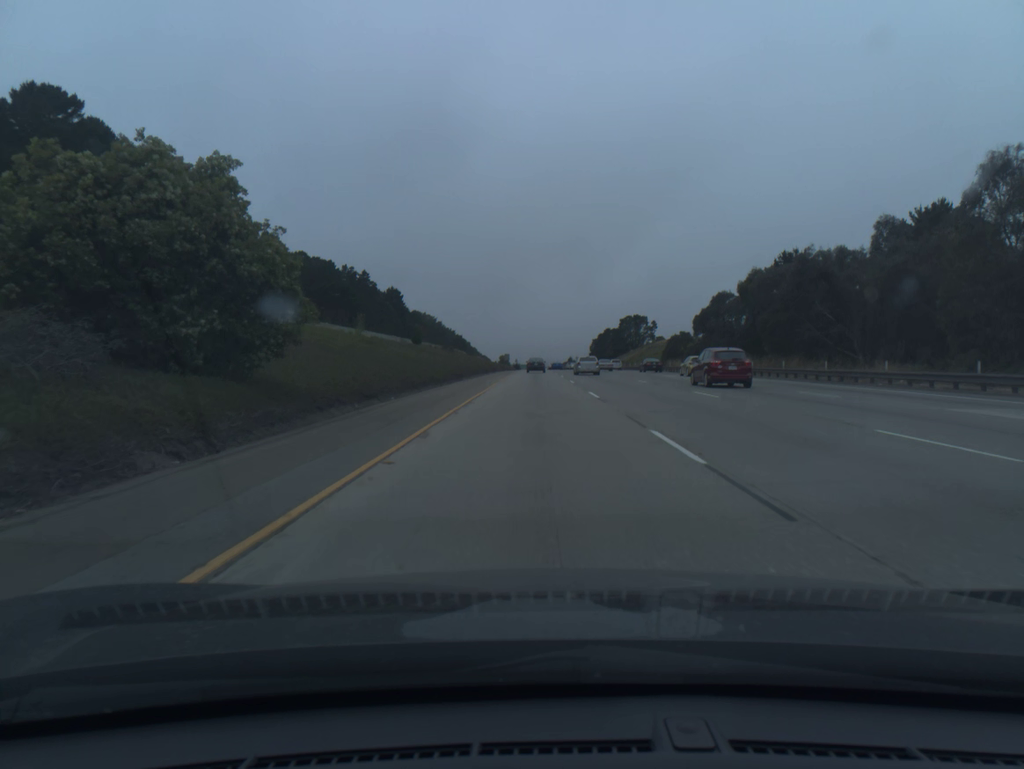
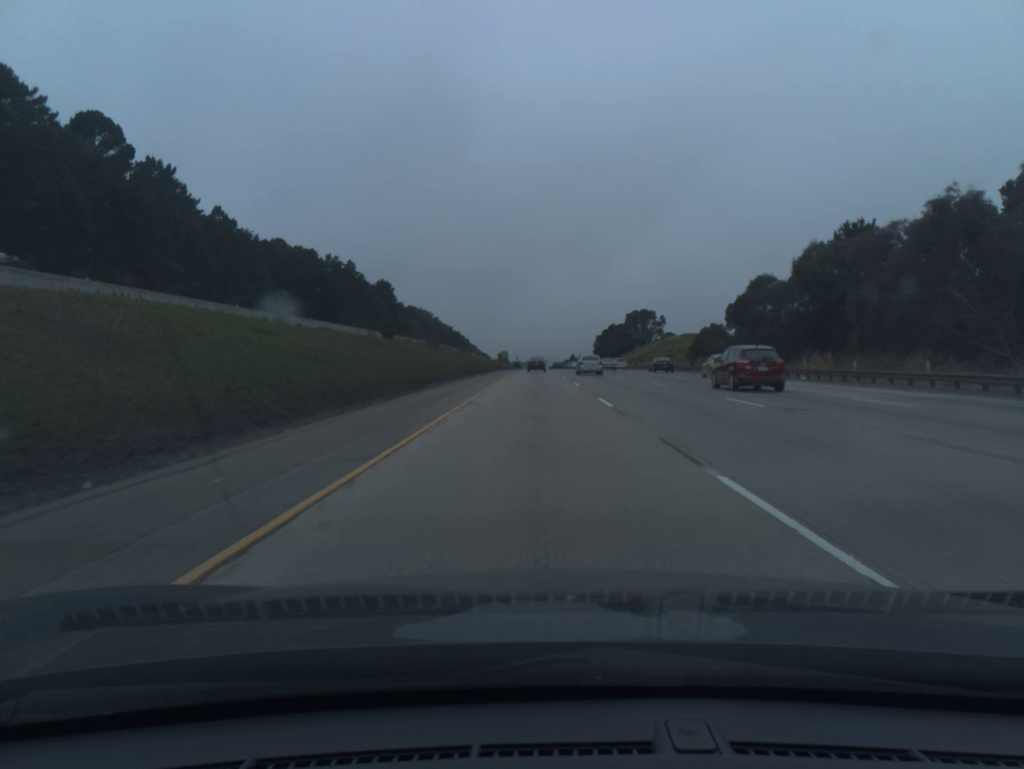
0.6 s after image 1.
(0.0, +19.2) m; 0°
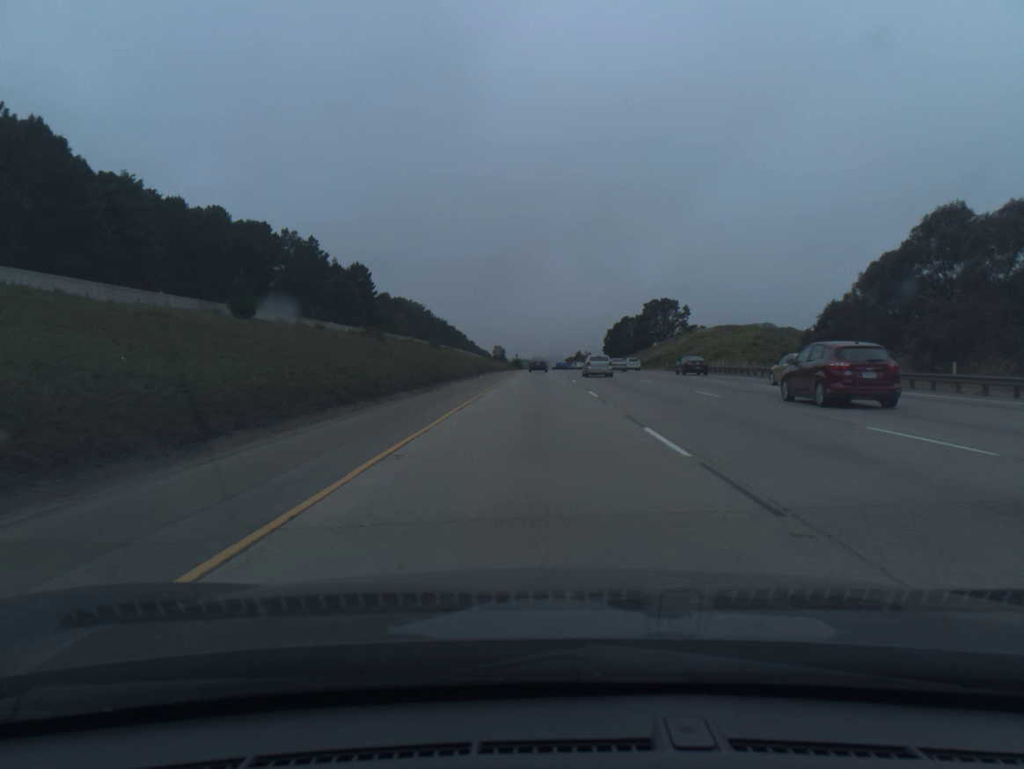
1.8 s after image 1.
(-0.1, +38.6) m; 0°
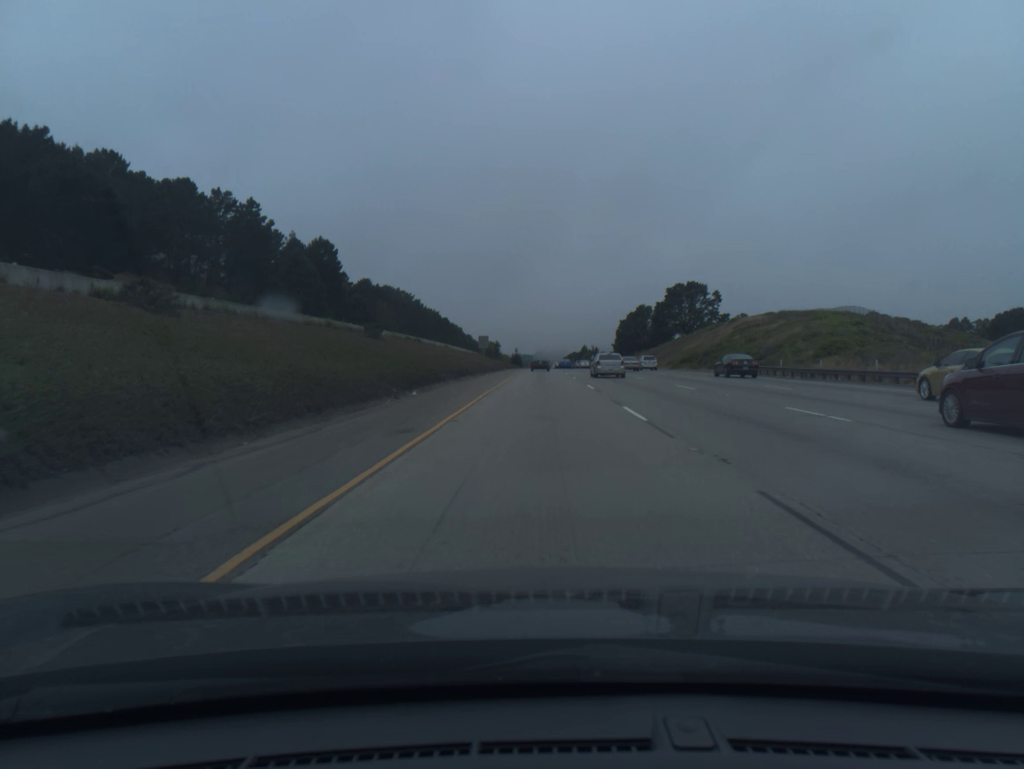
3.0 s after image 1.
(-0.1, +38.8) m; 0°
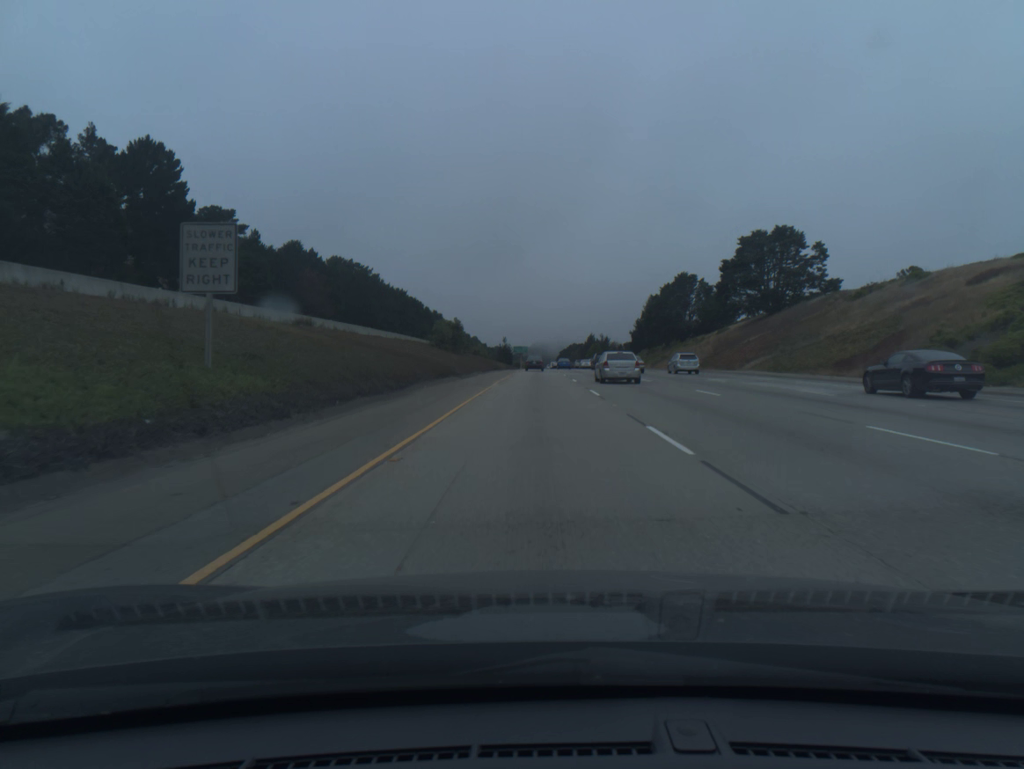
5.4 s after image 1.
(+0.4, +78.0) m; 0°
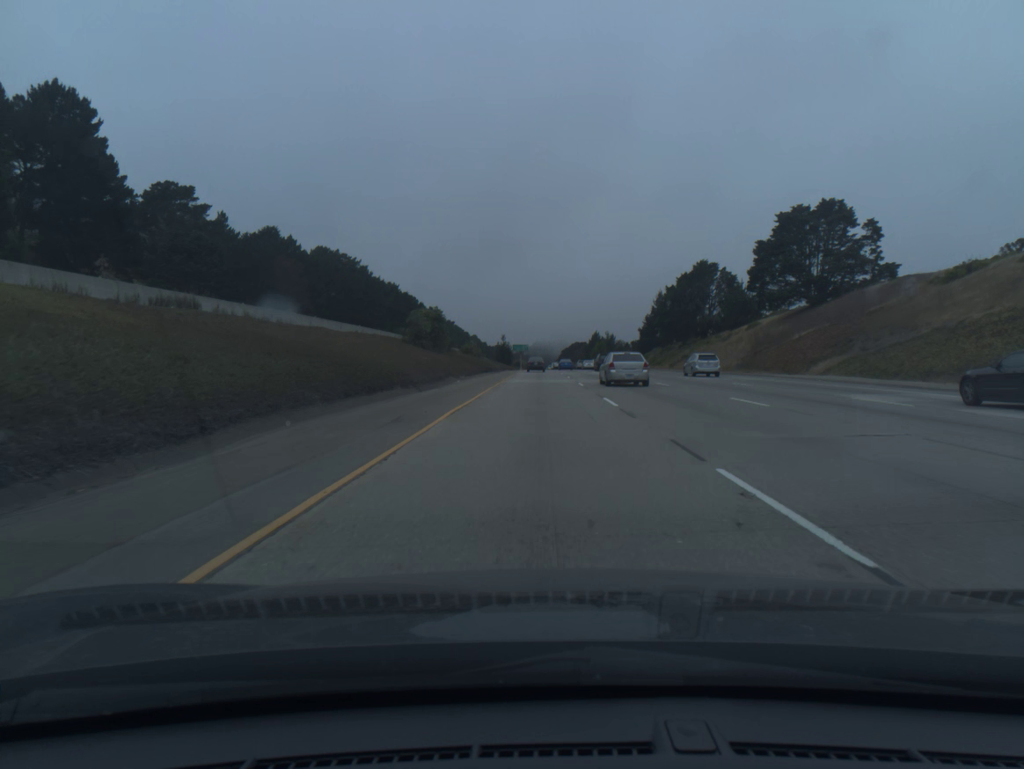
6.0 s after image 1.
(0.0, +19.6) m; 0°
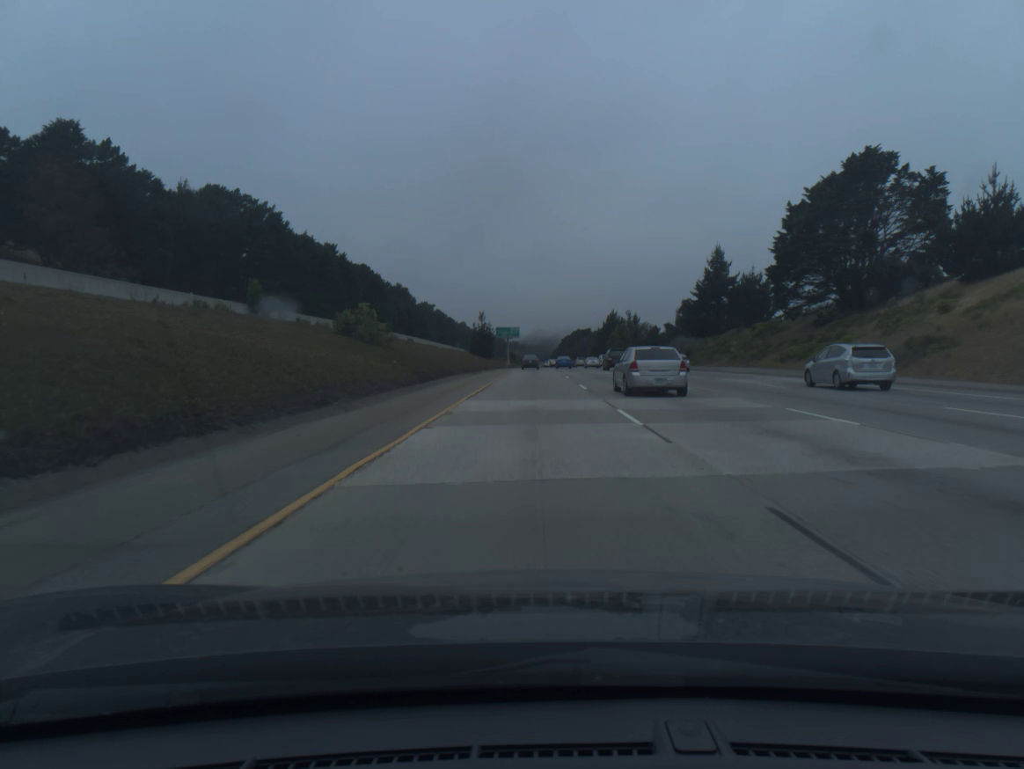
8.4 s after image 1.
(+0.2, +78.8) m; 0°
